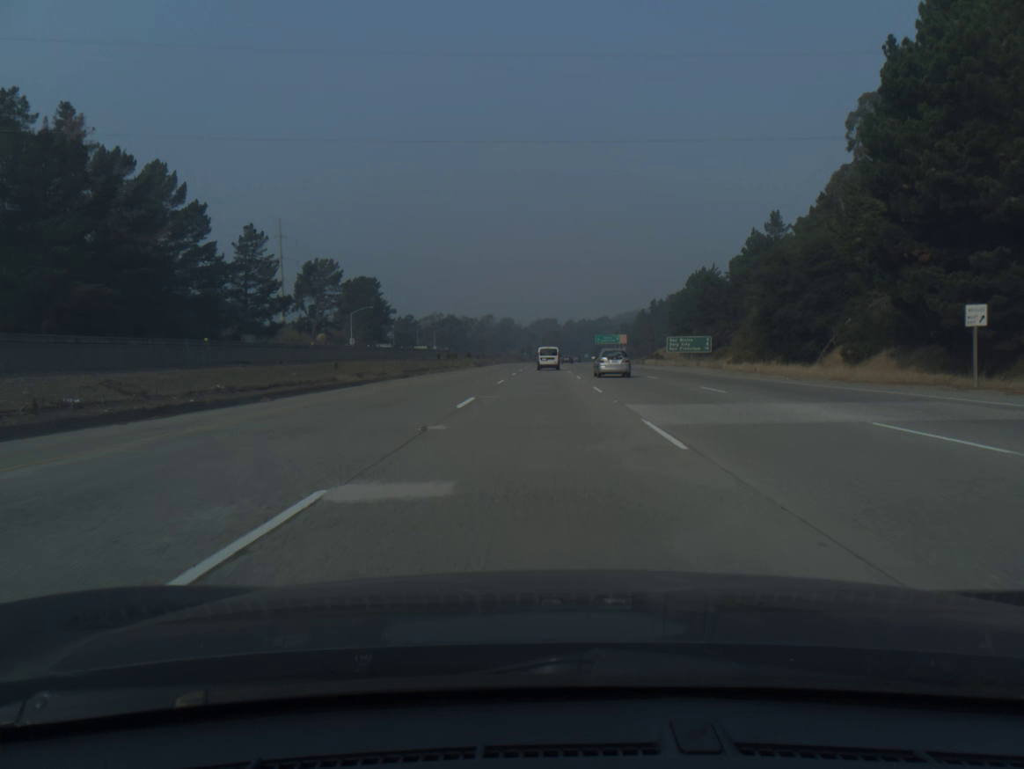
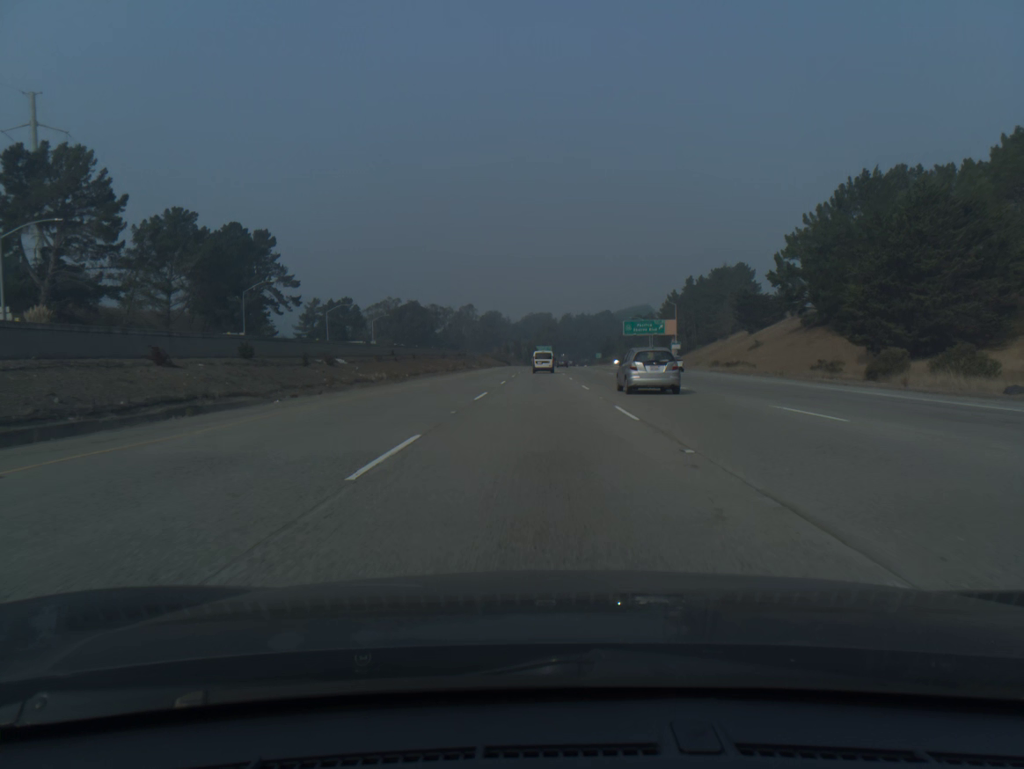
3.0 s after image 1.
(+0.3, +97.3) m; 0°
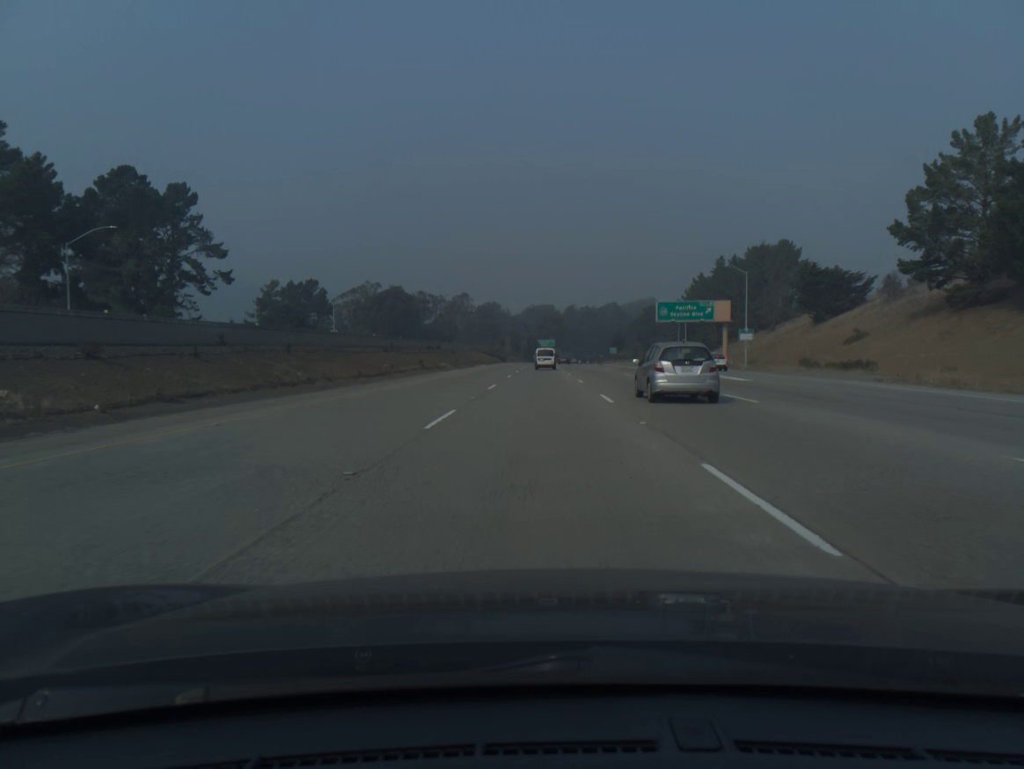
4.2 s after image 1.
(0.0, +39.0) m; 0°
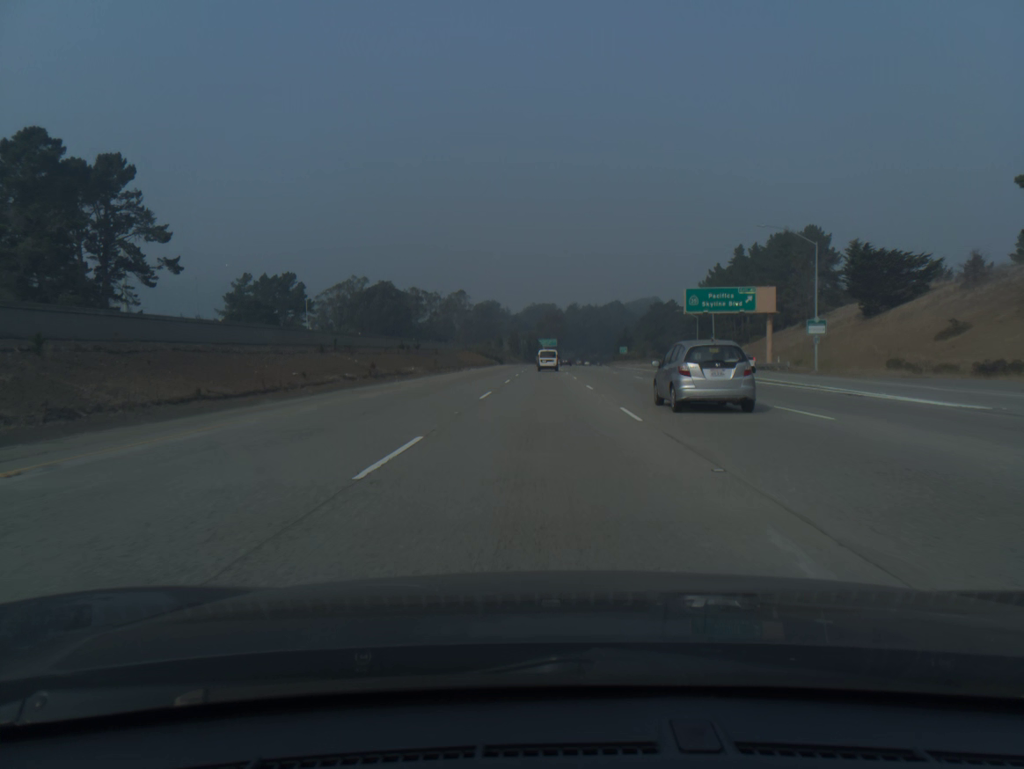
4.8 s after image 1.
(0.0, +19.6) m; 0°
